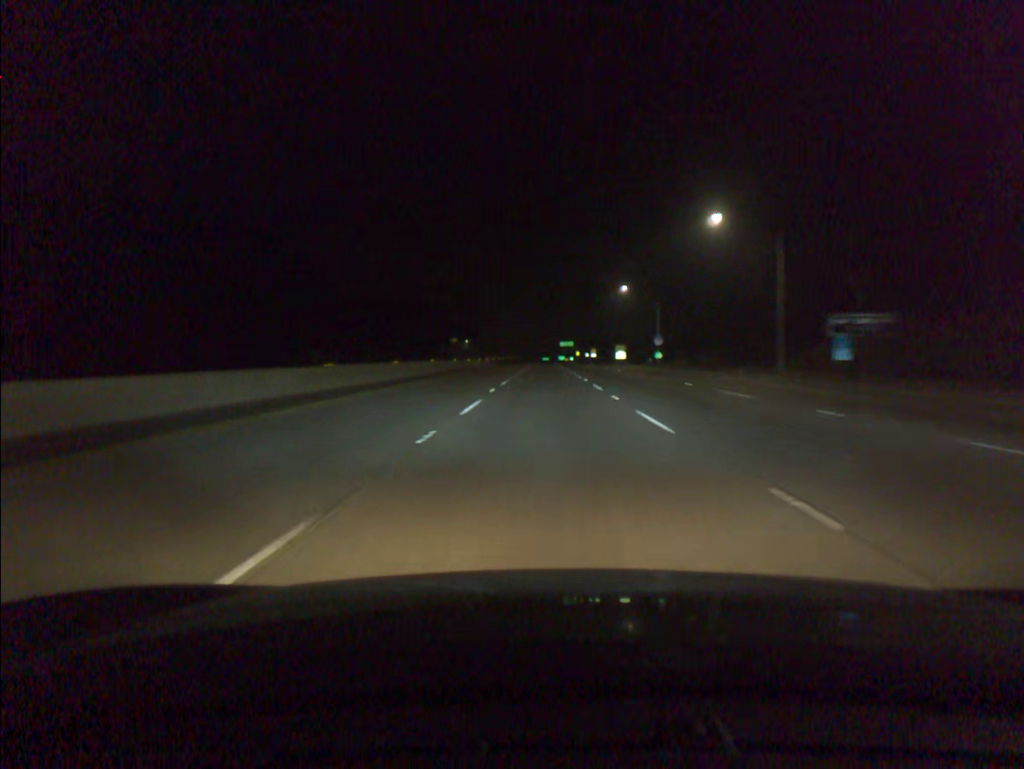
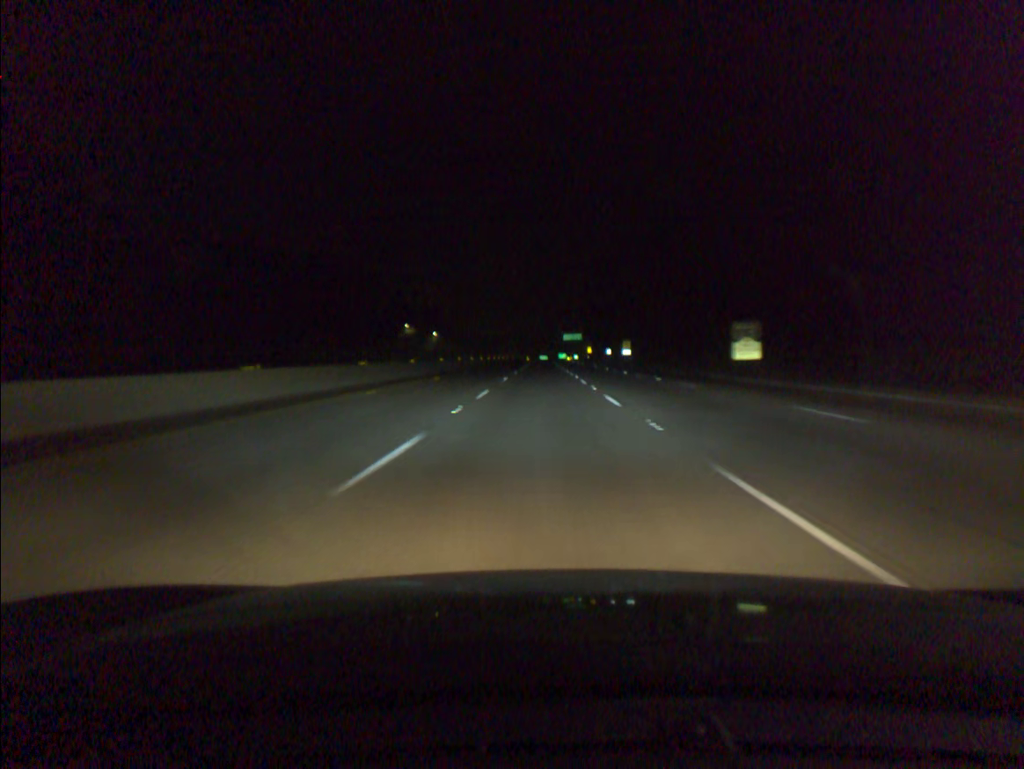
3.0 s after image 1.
(+0.4, +95.9) m; 0°
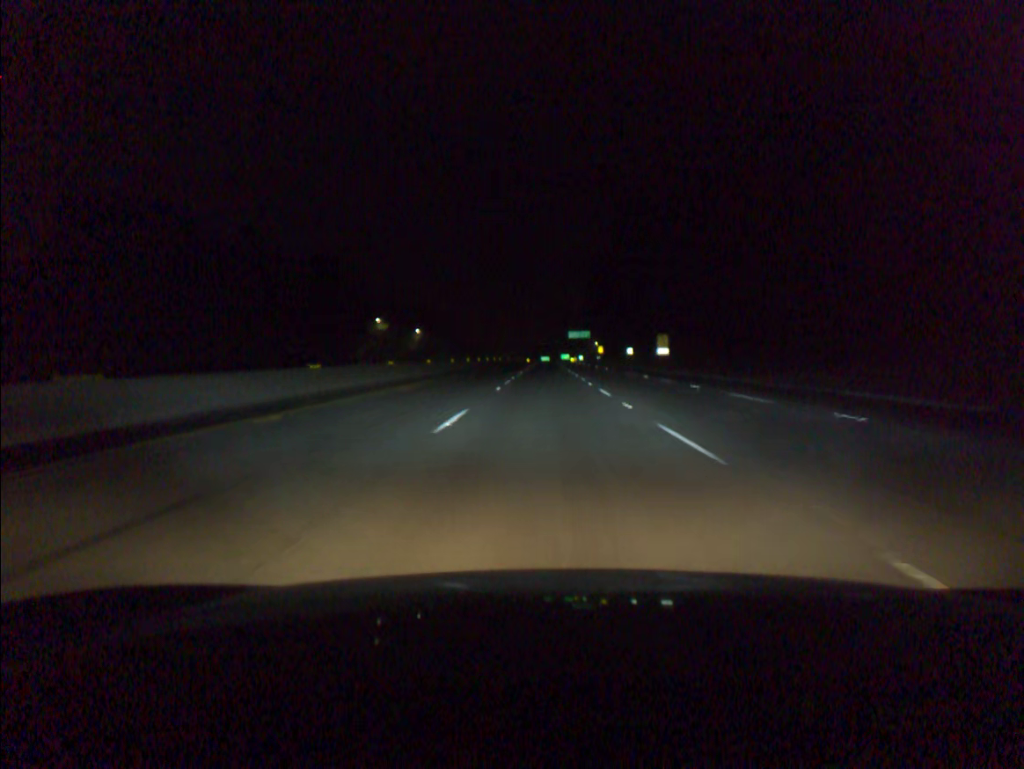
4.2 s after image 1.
(0.0, +38.3) m; 0°
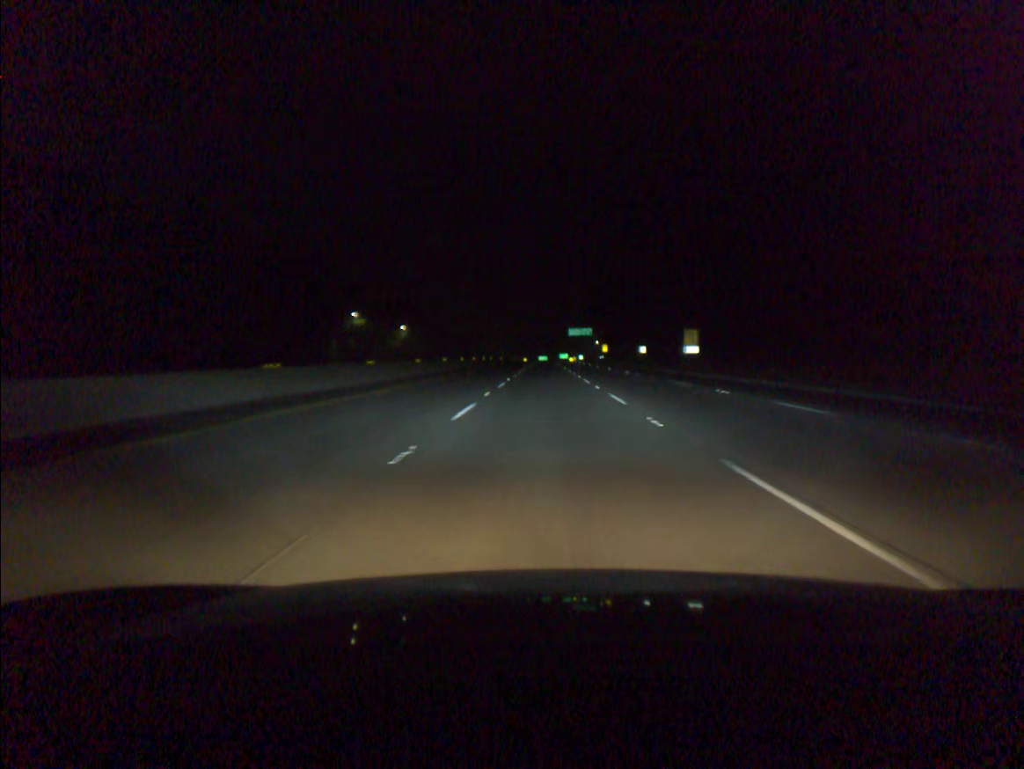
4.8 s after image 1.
(0.0, +19.1) m; 0°
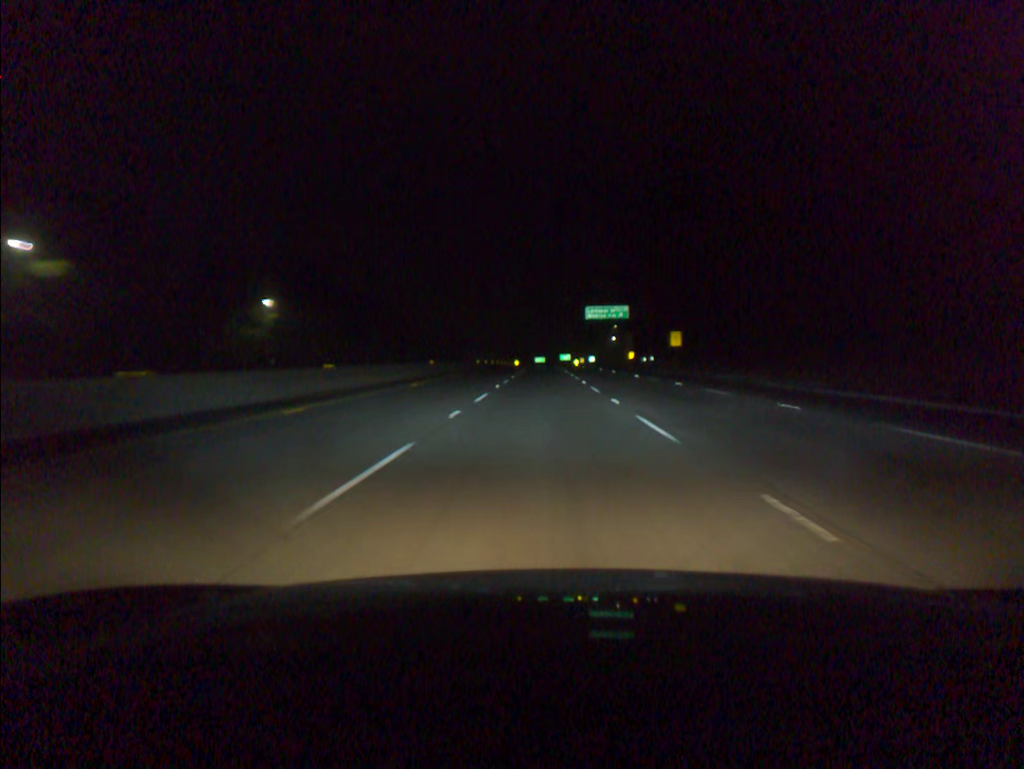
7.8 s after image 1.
(+0.5, +95.4) m; 0°
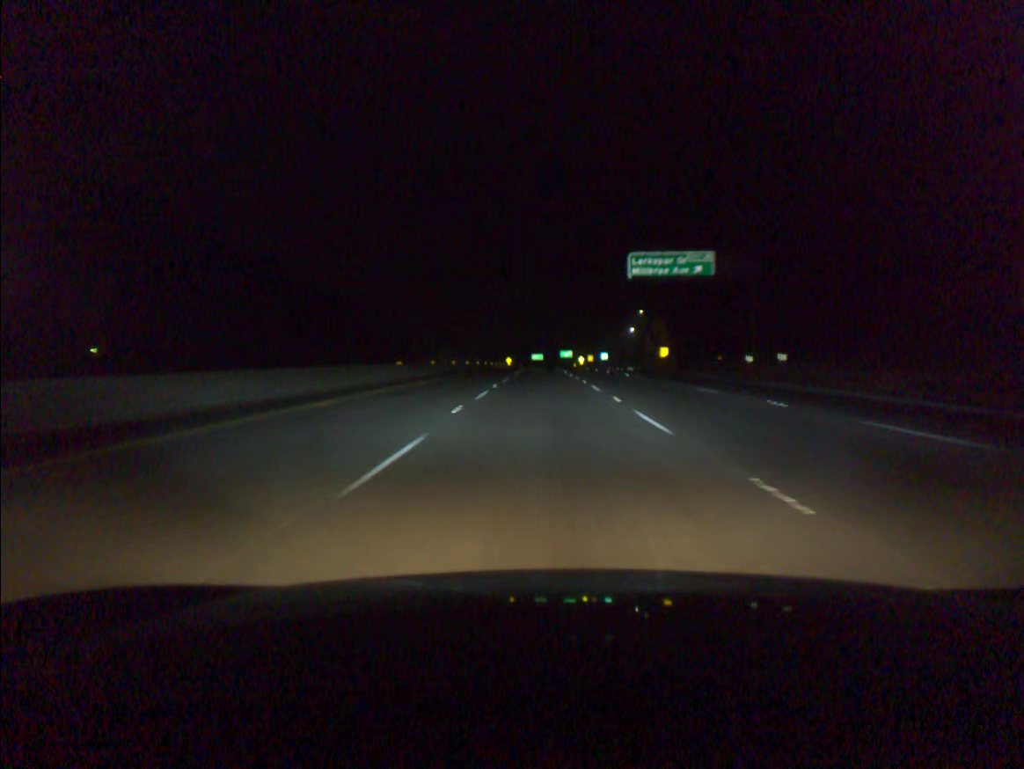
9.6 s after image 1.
(0.0, +57.2) m; 0°
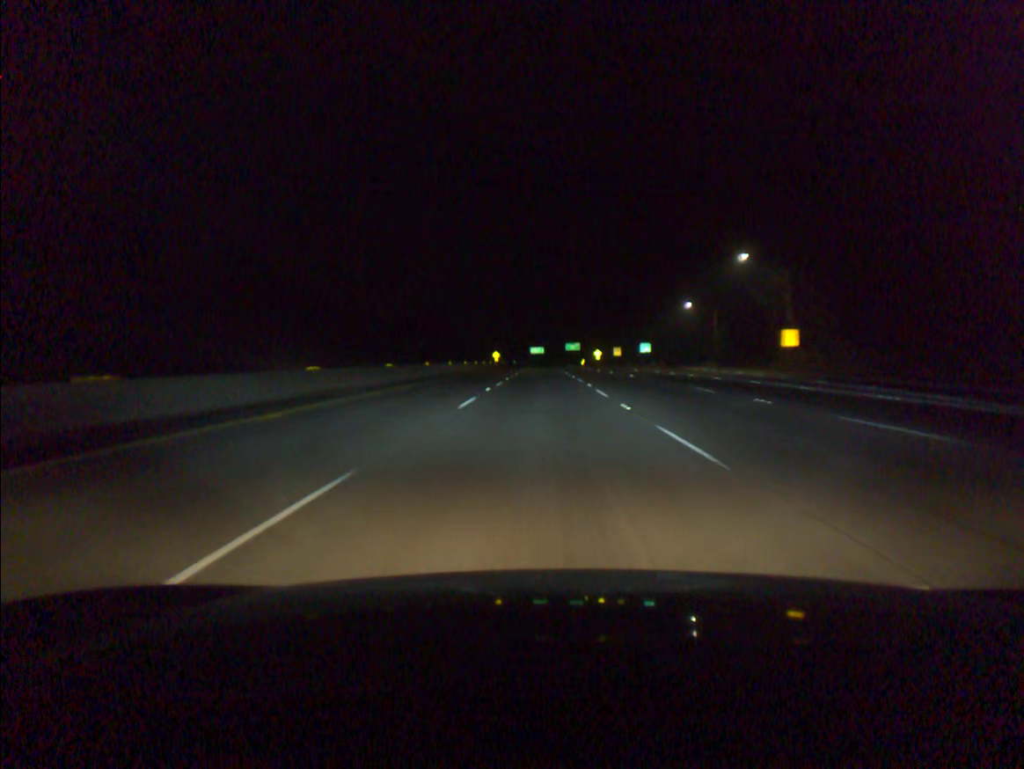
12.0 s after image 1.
(+0.1, +76.5) m; 0°
